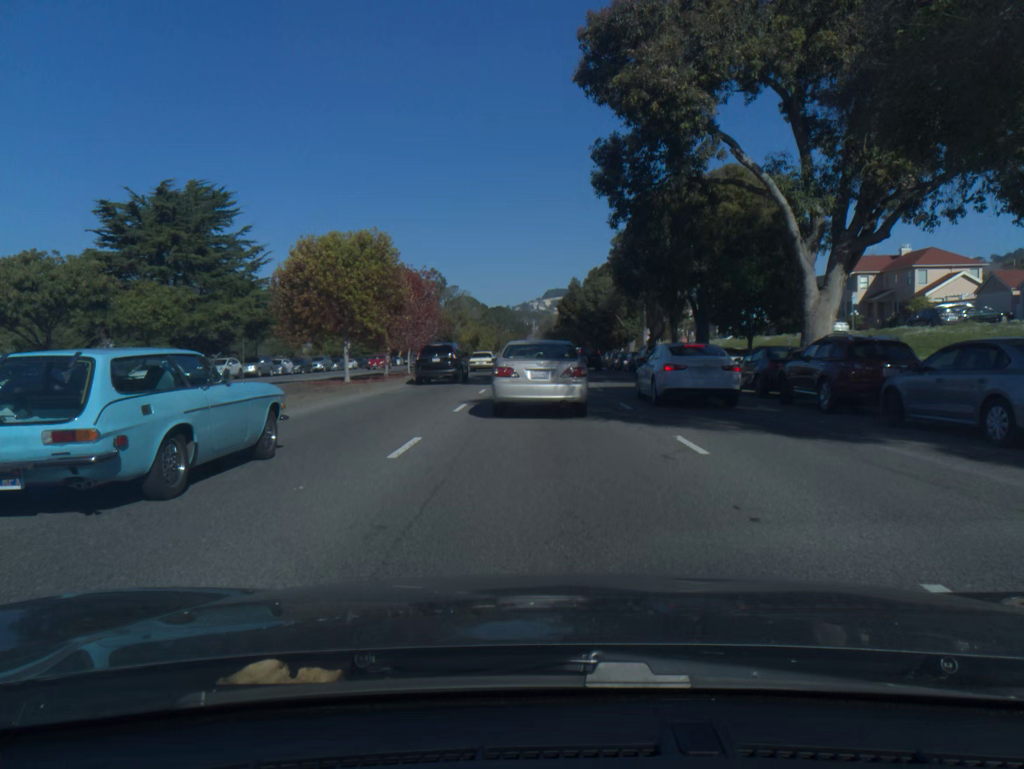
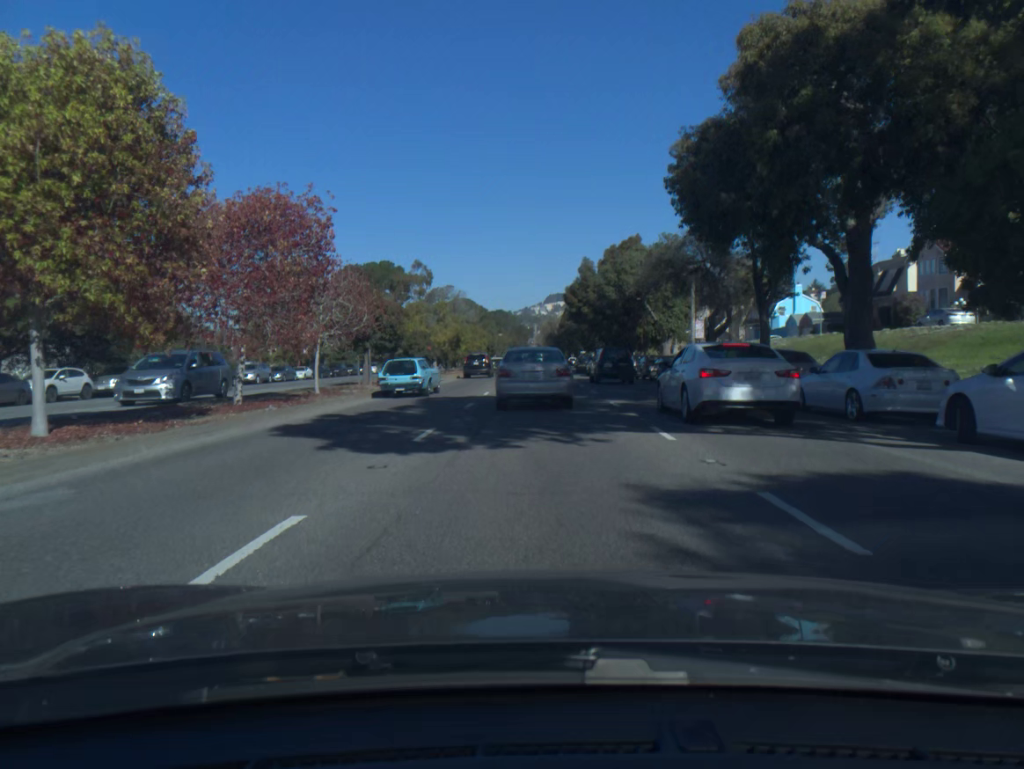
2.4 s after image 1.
(0.0, +19.7) m; 0°
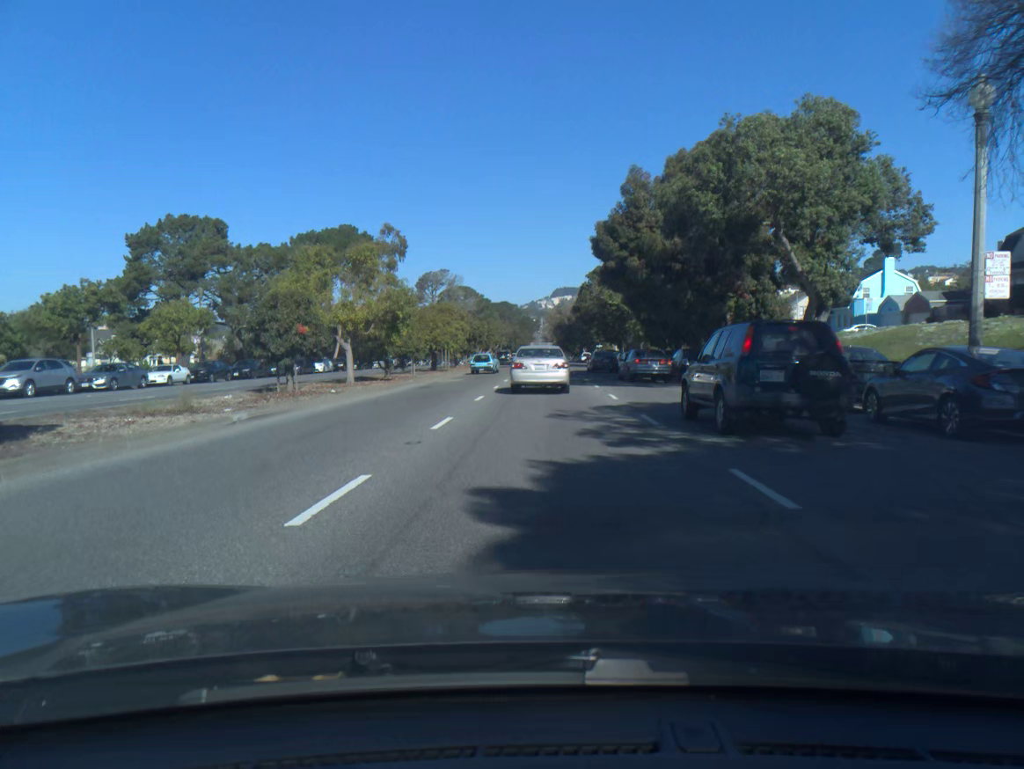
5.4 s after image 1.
(-0.2, +27.2) m; 0°
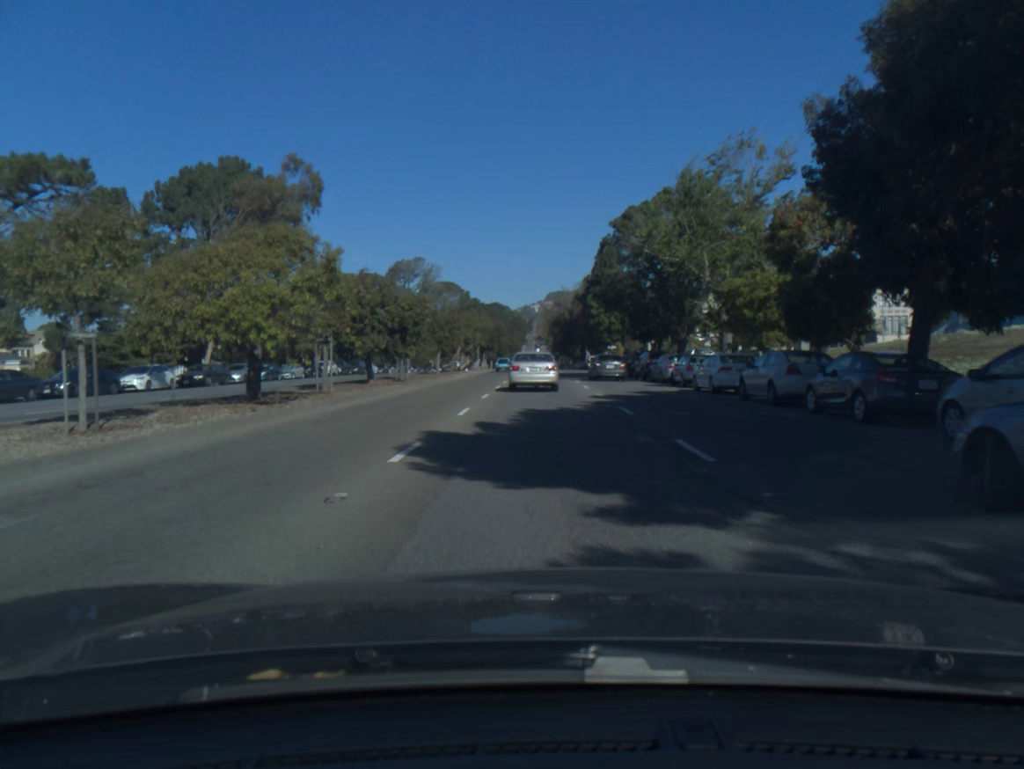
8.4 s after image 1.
(+0.1, +32.6) m; +1°
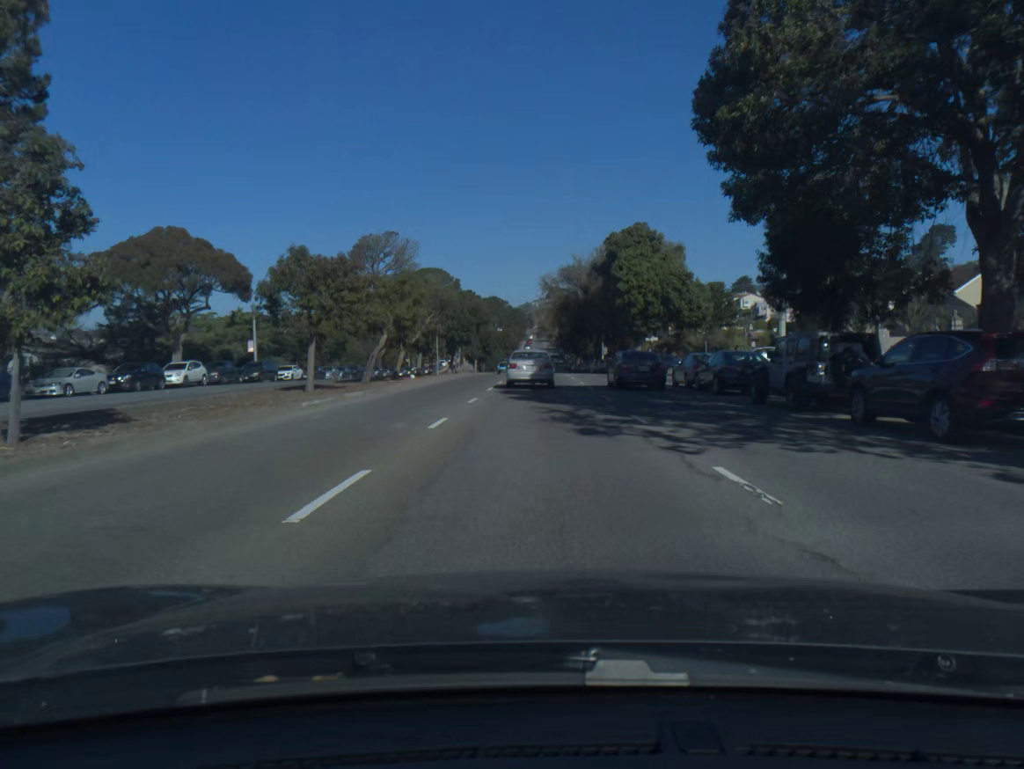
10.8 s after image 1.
(-0.1, +32.3) m; 0°
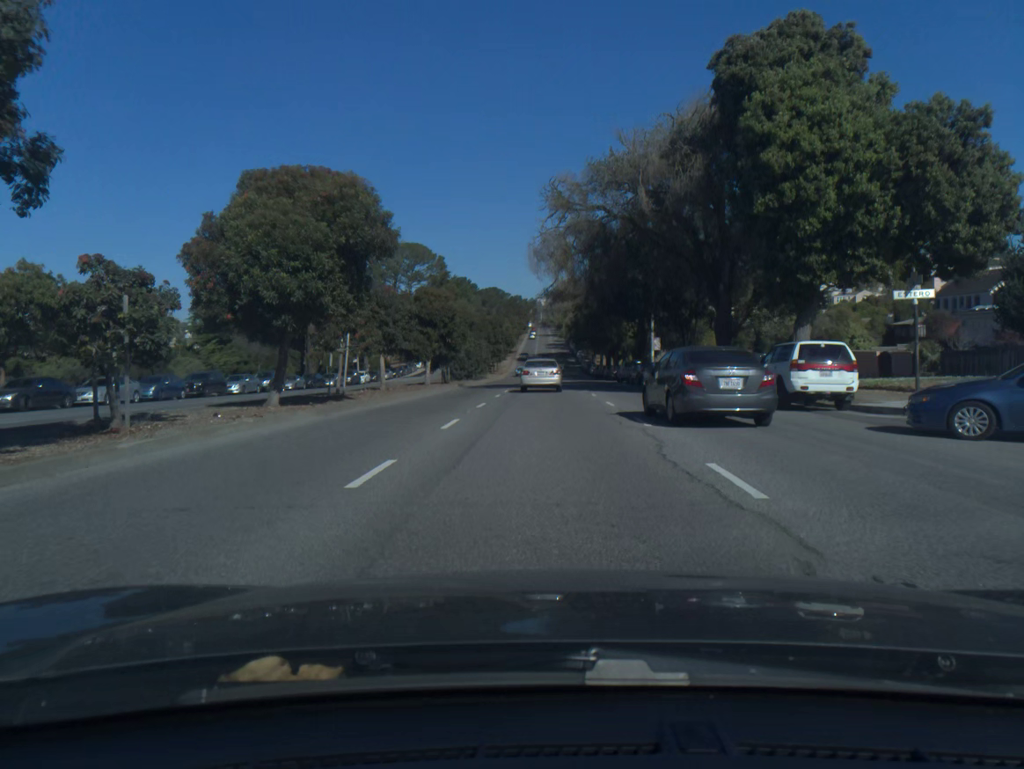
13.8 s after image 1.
(0.0, +42.6) m; 0°
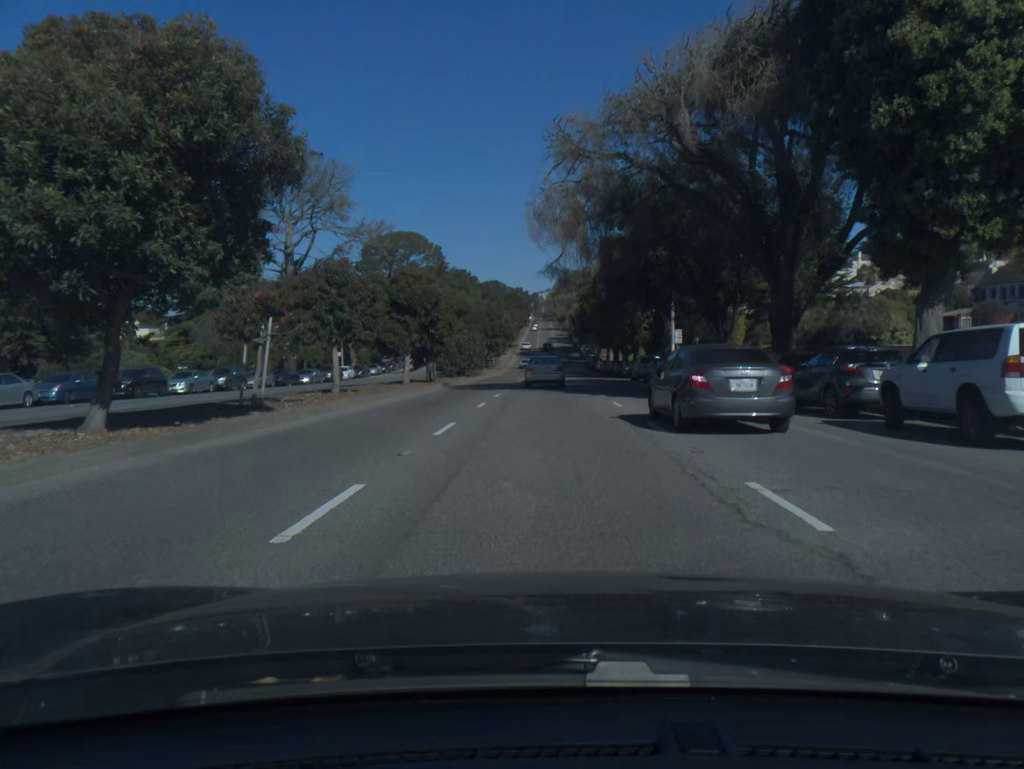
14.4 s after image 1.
(0.0, +8.7) m; 0°
